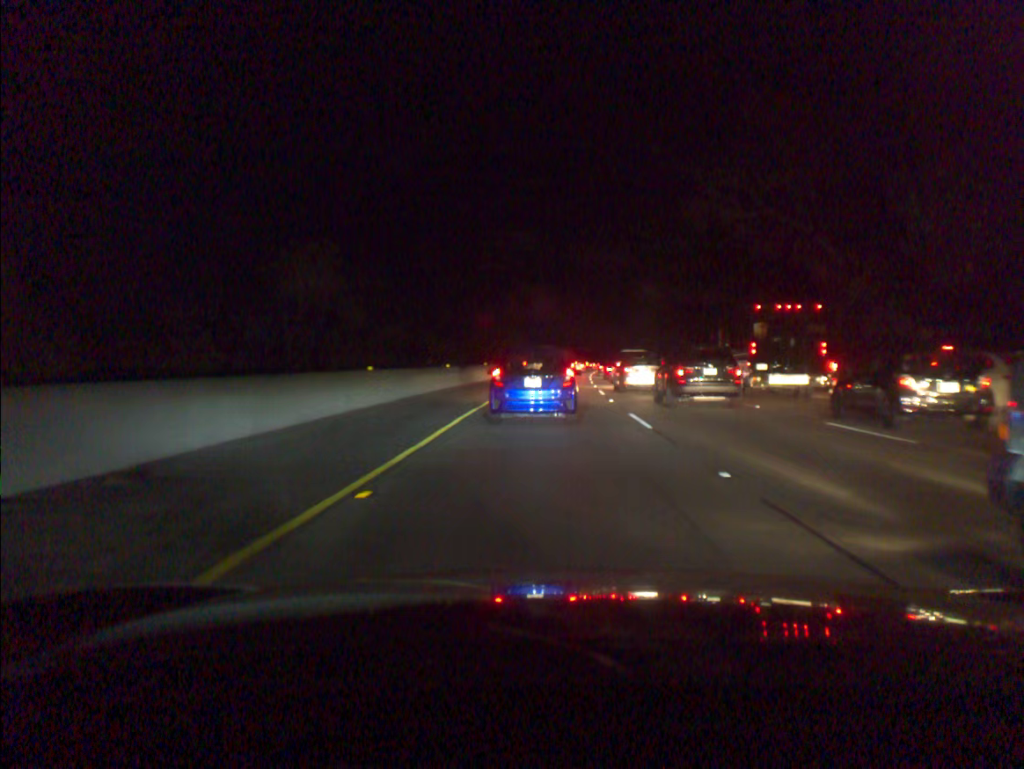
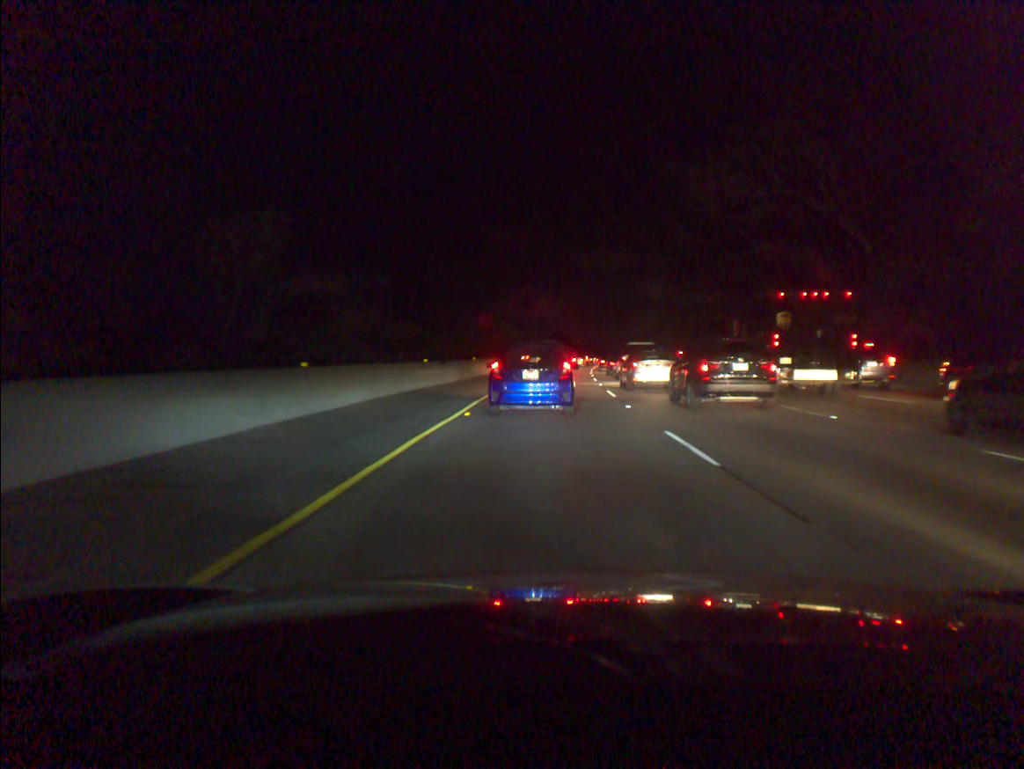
(0.0, +5.7) m; 0°
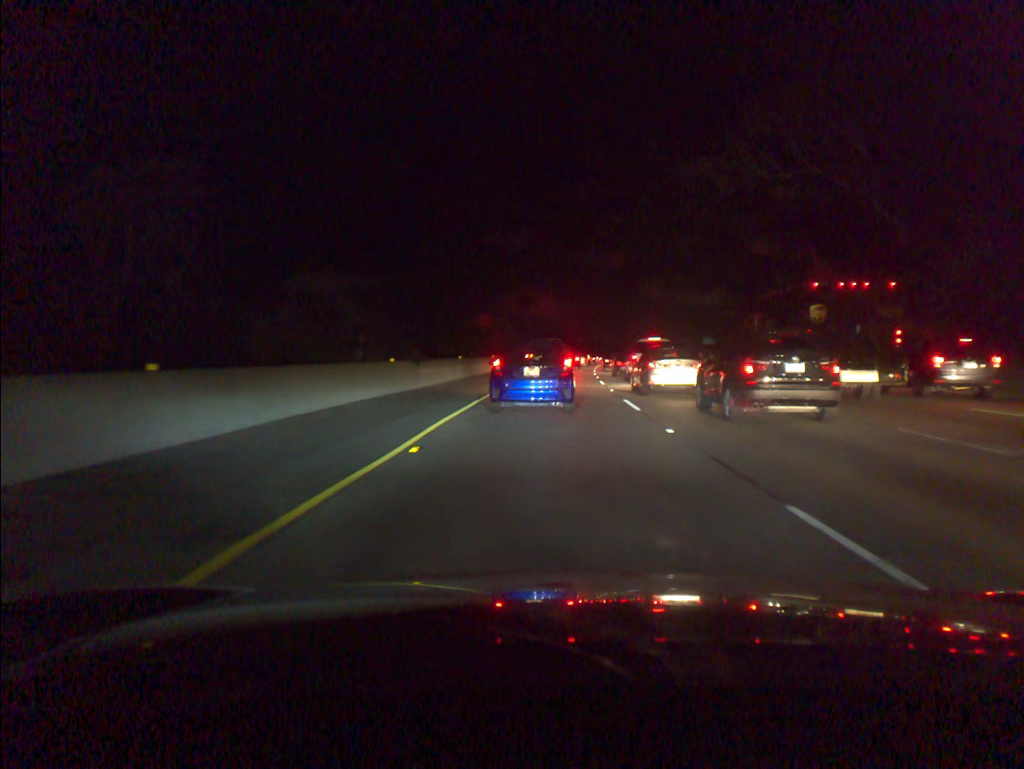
(0.0, +6.3) m; 0°
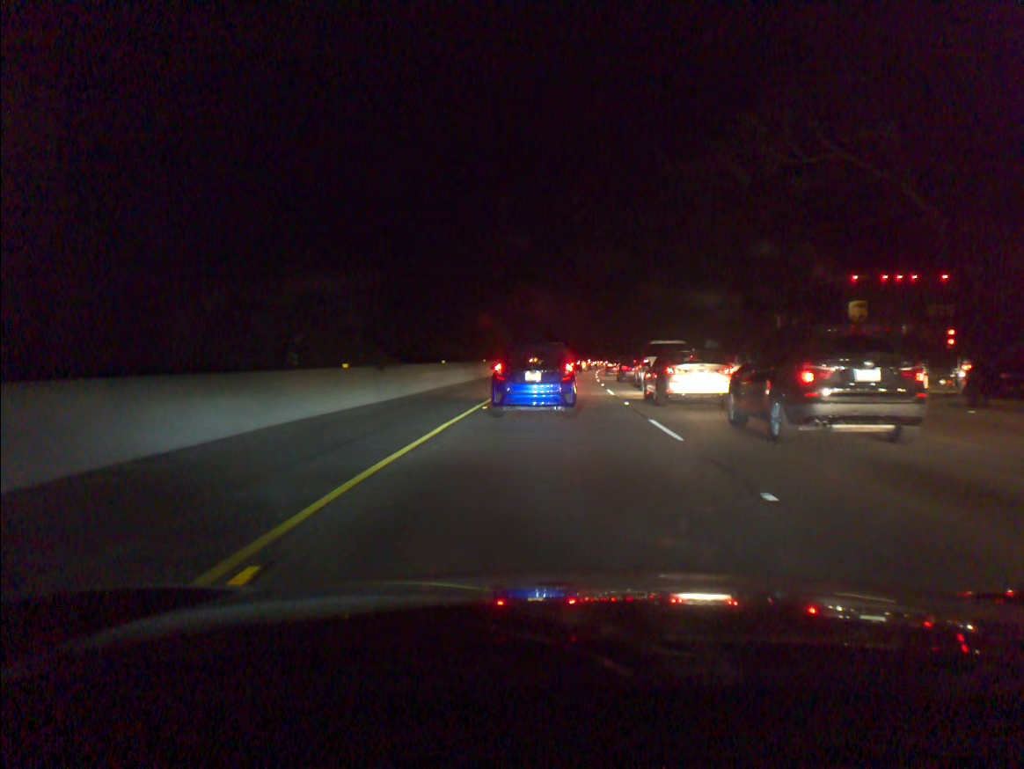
(0.0, +5.5) m; 0°
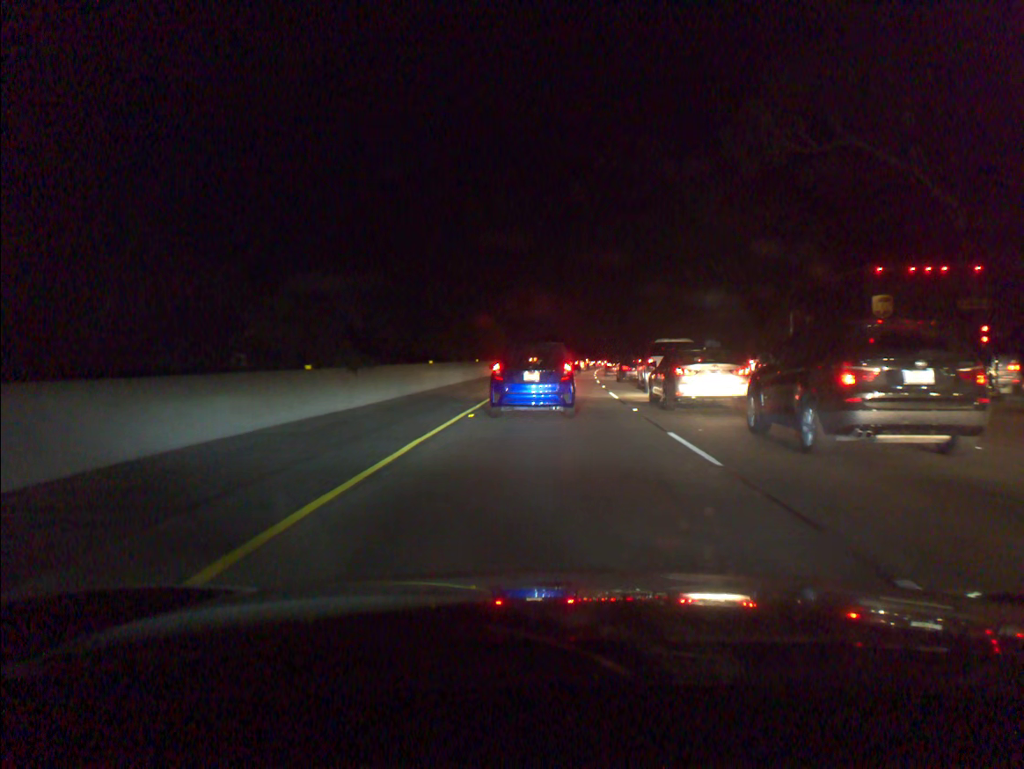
(0.0, +2.7) m; 0°
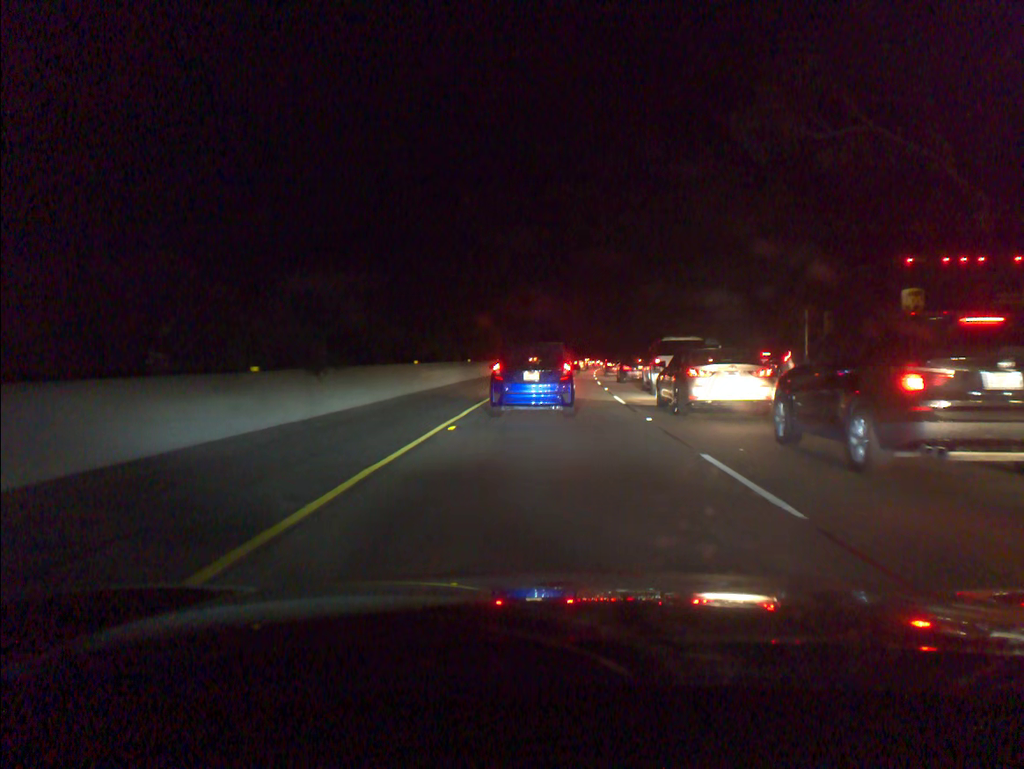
(0.0, +2.9) m; 0°
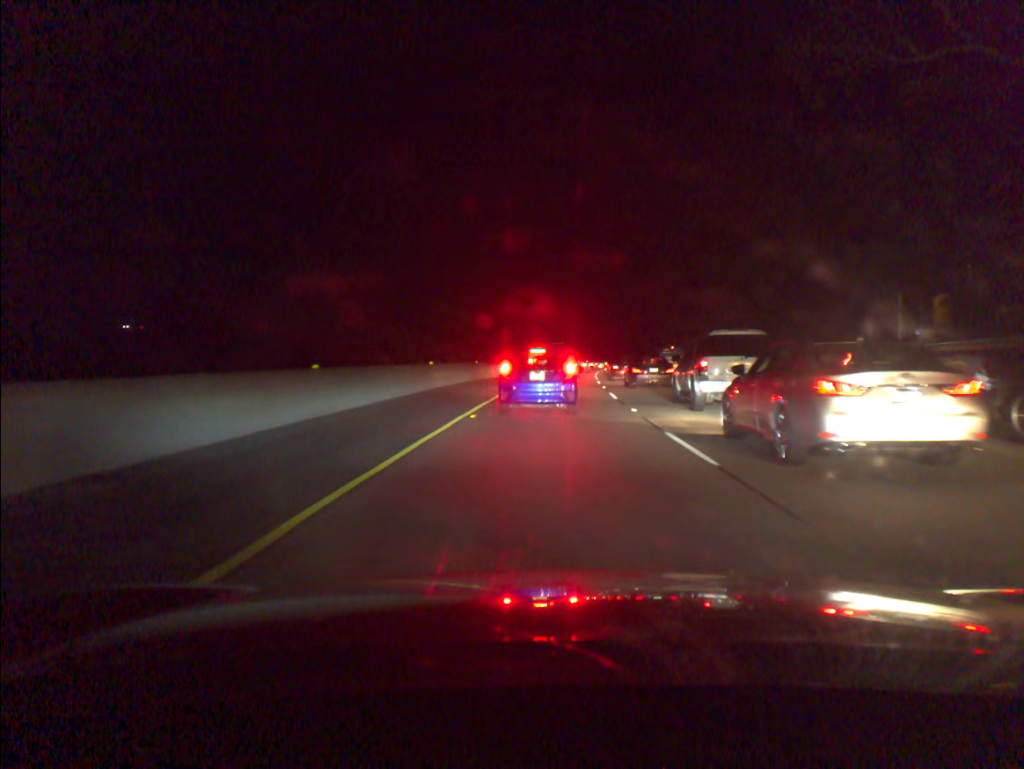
(+0.1, +11.5) m; +1°
